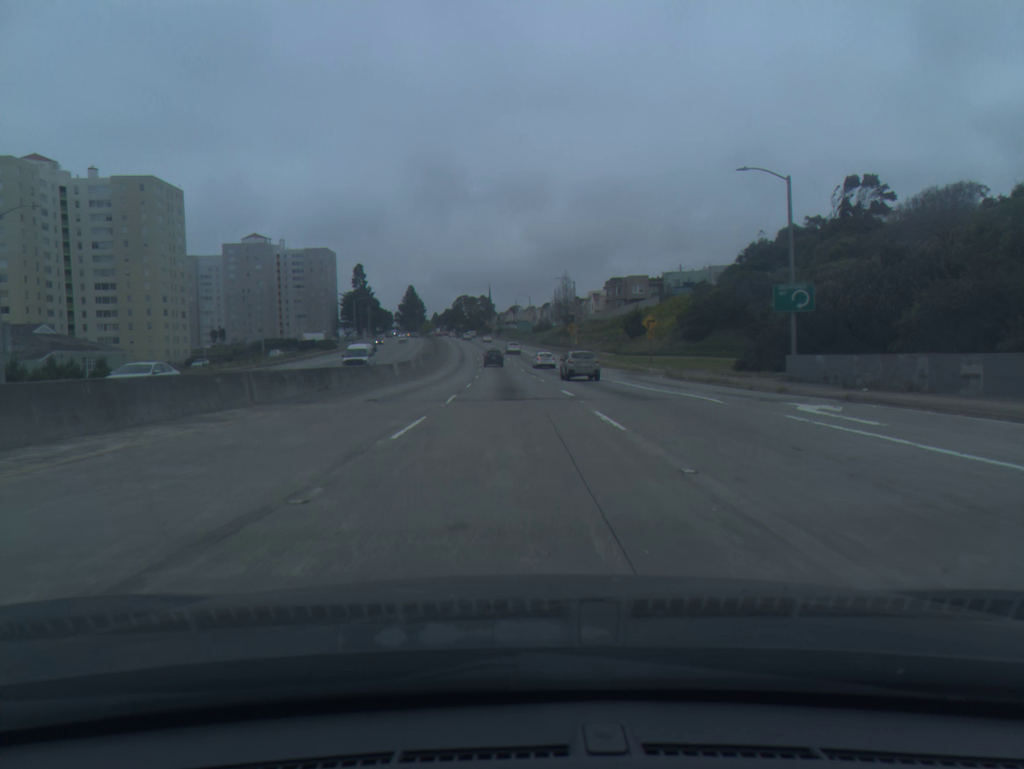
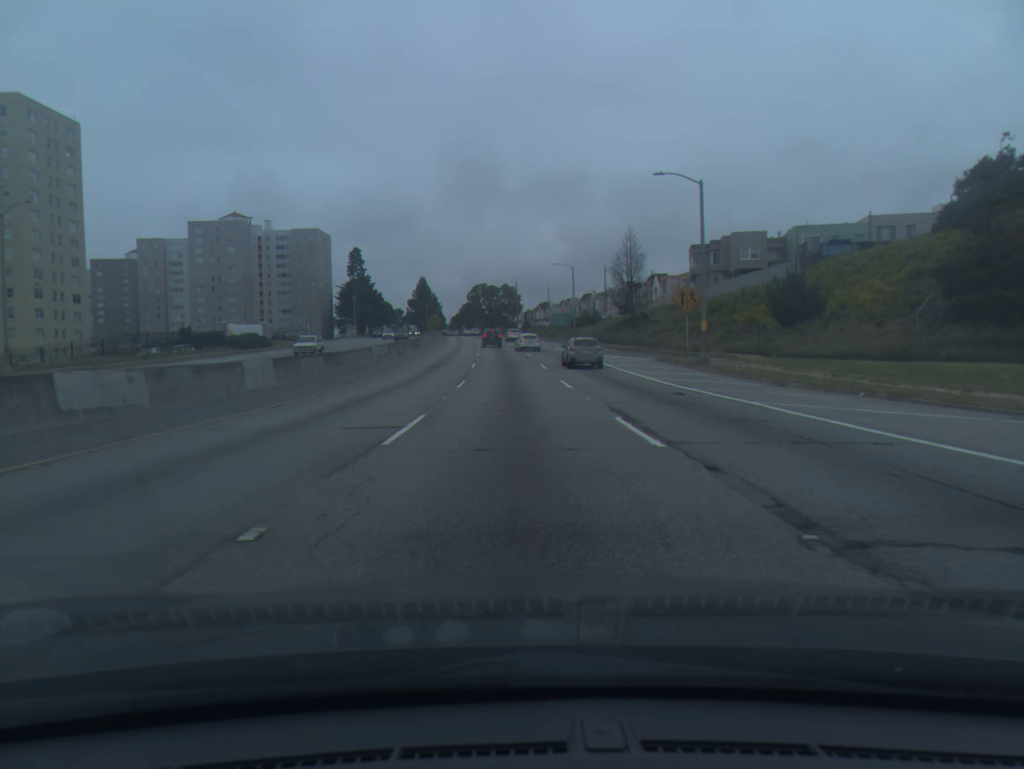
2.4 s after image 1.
(-1.1, +53.0) m; -2°
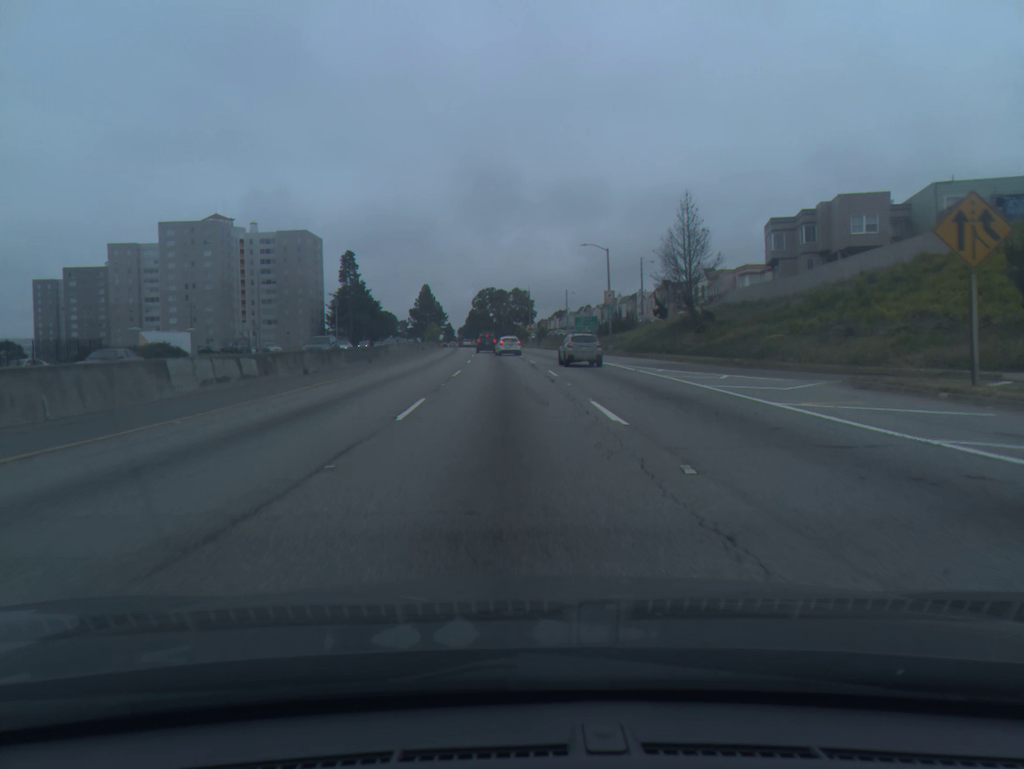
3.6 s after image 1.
(-0.2, +26.5) m; -1°
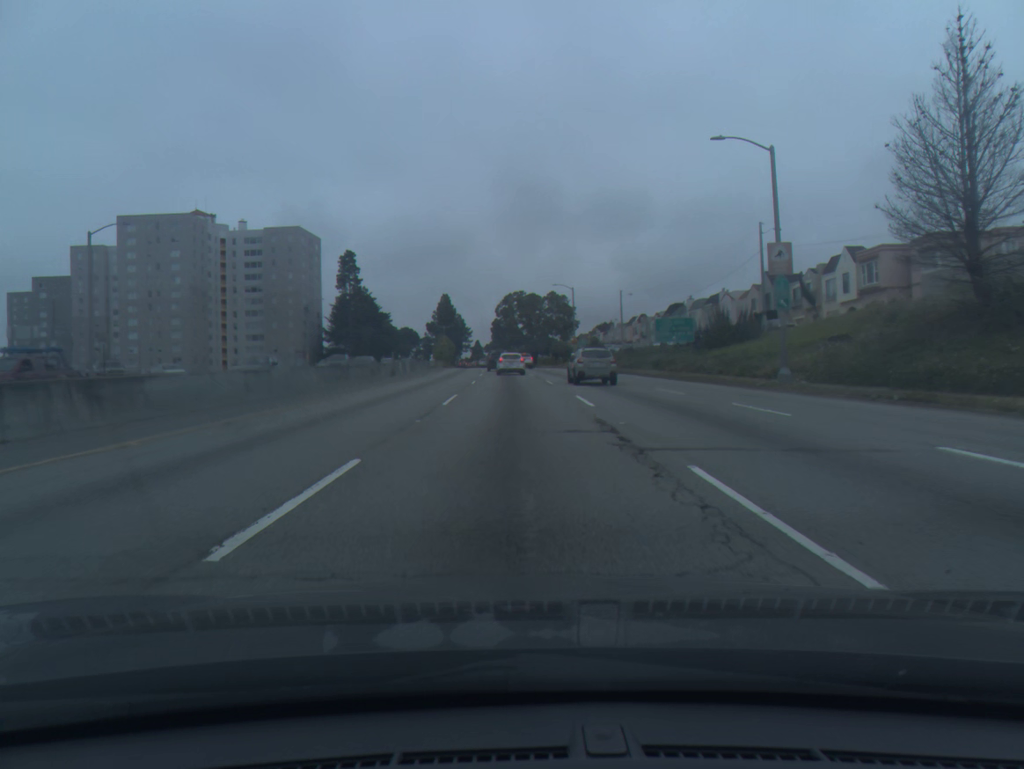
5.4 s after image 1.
(-0.8, +38.4) m; -2°
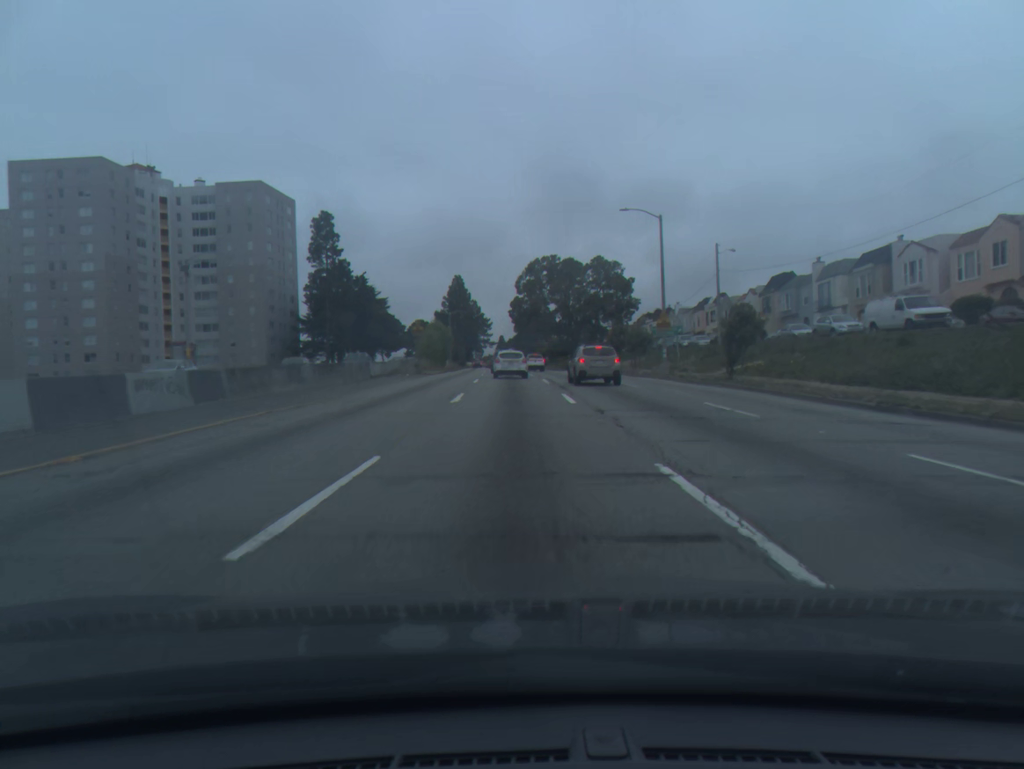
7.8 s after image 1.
(-0.6, +44.3) m; -2°
